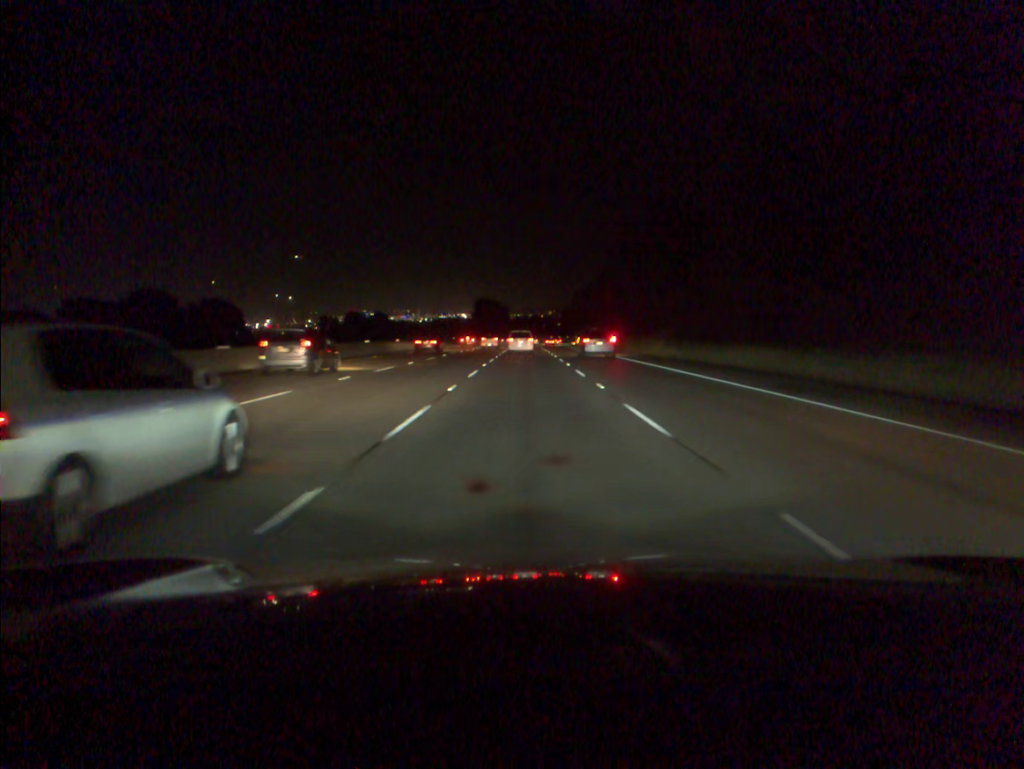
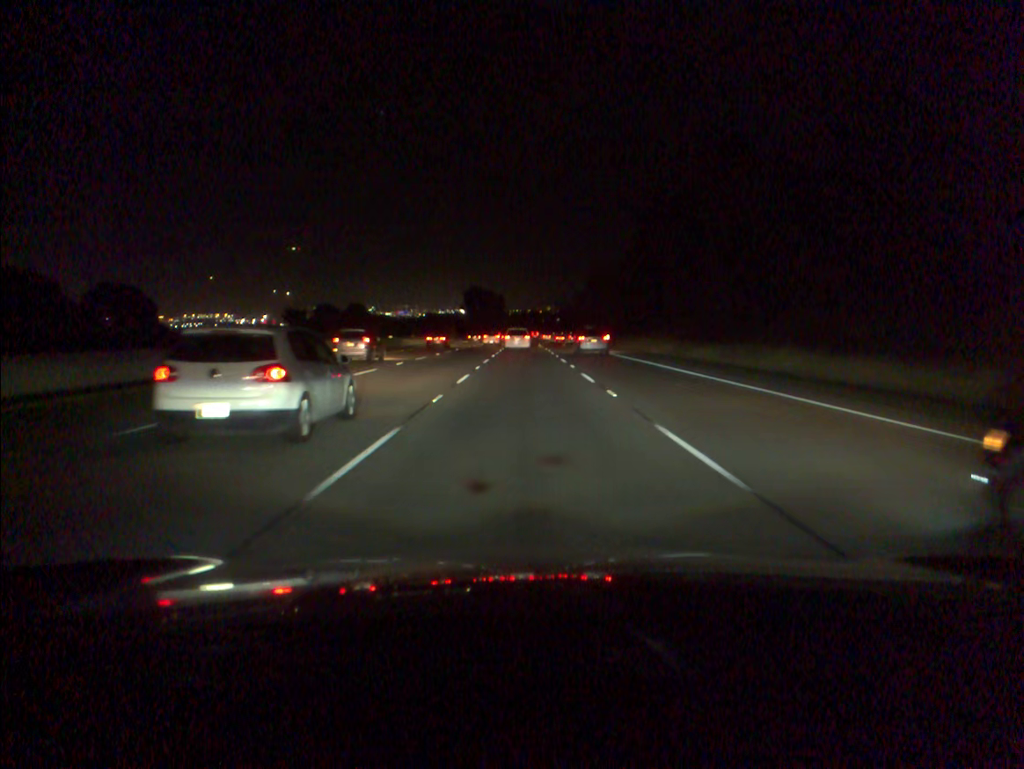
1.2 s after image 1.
(0.0, +32.7) m; 0°
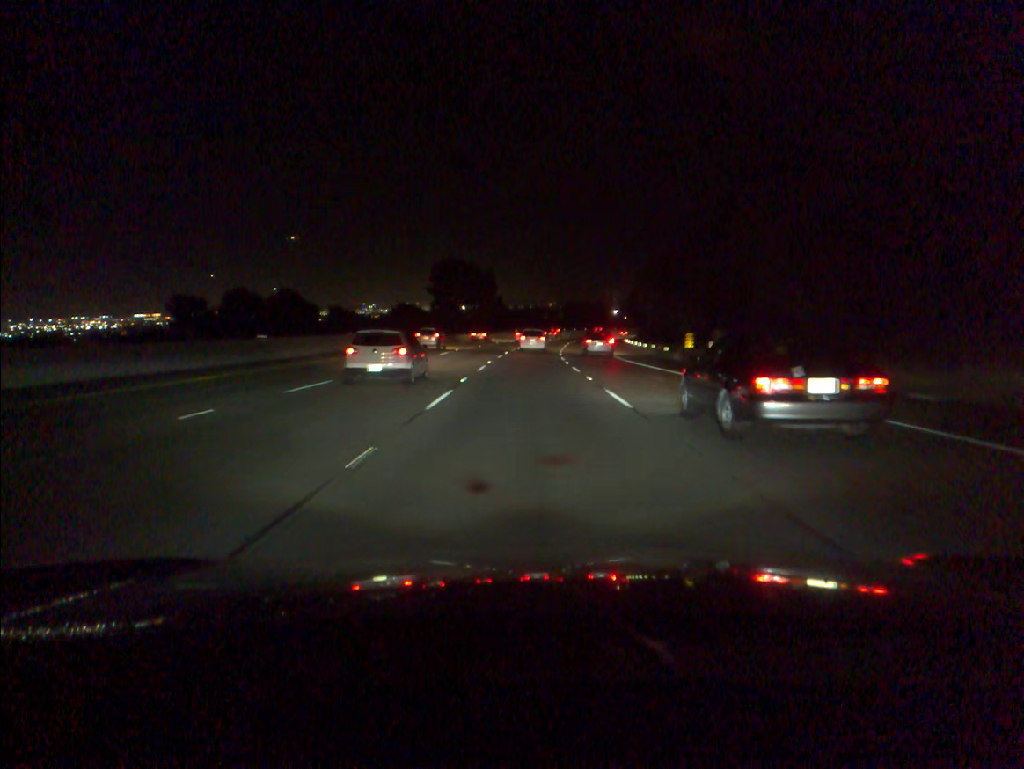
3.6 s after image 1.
(0.0, +65.5) m; 0°
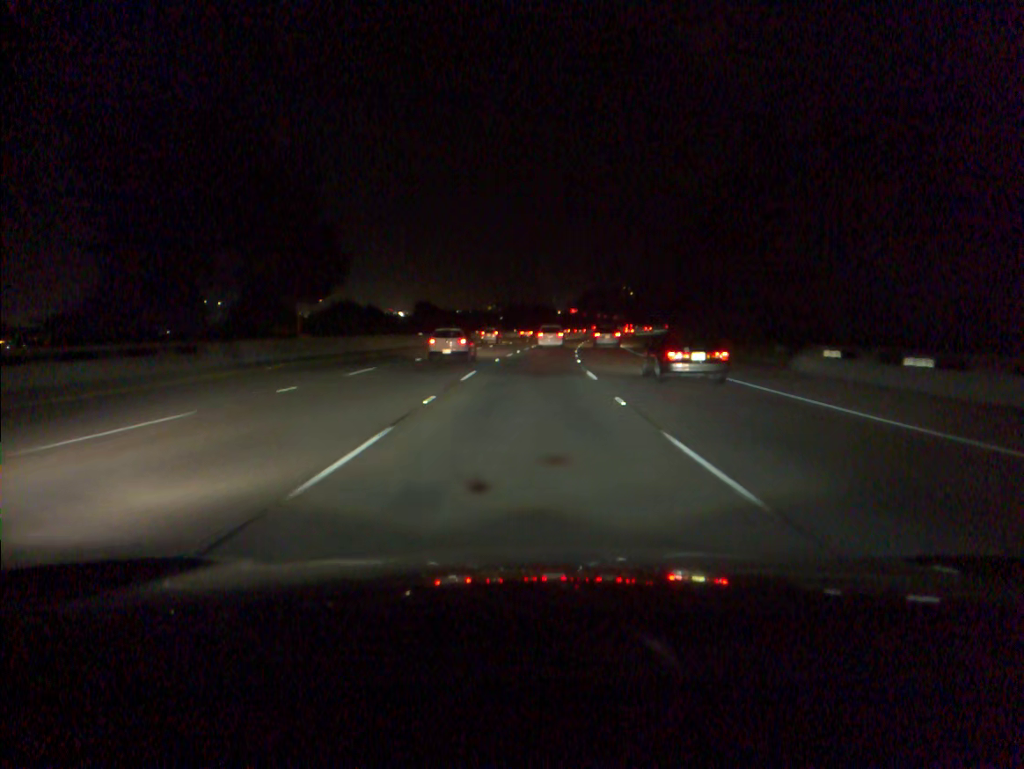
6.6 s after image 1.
(+2.3, +81.9) m; +4°
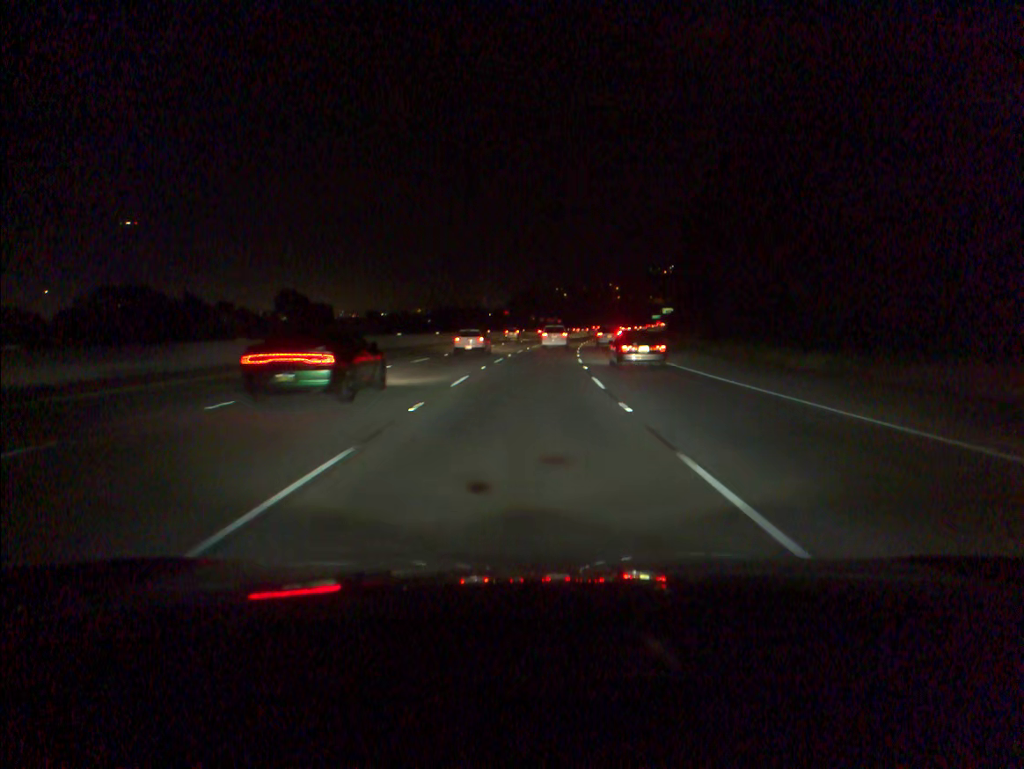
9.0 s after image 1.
(+2.8, +65.7) m; +5°
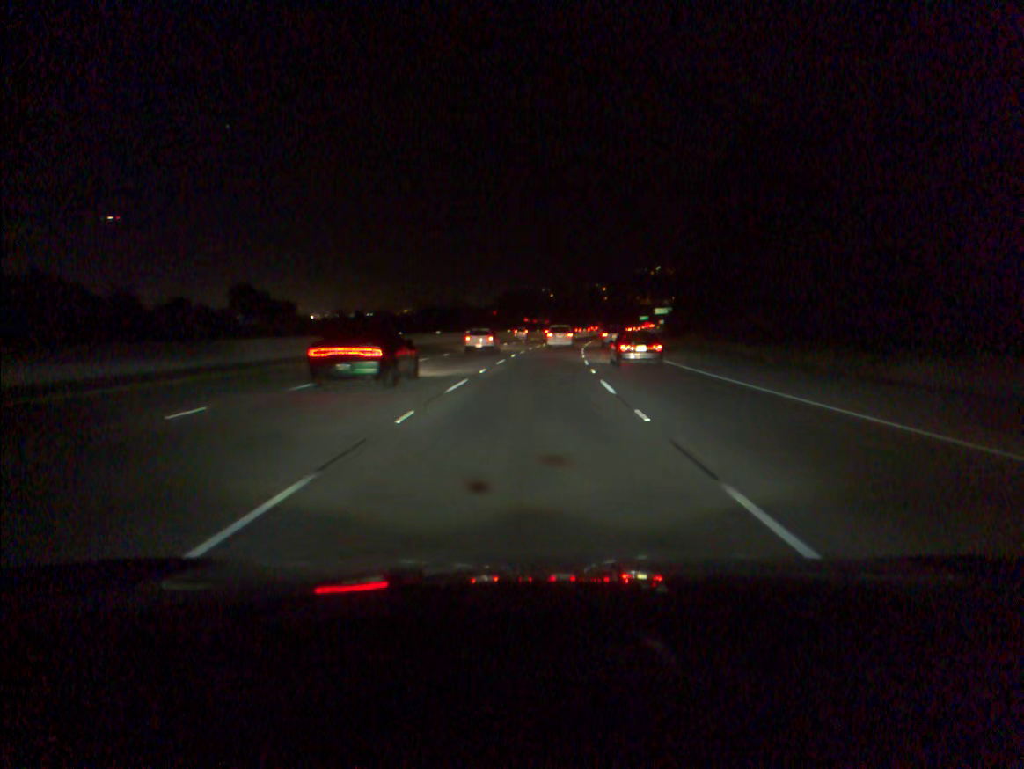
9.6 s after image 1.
(+0.1, +16.5) m; +1°
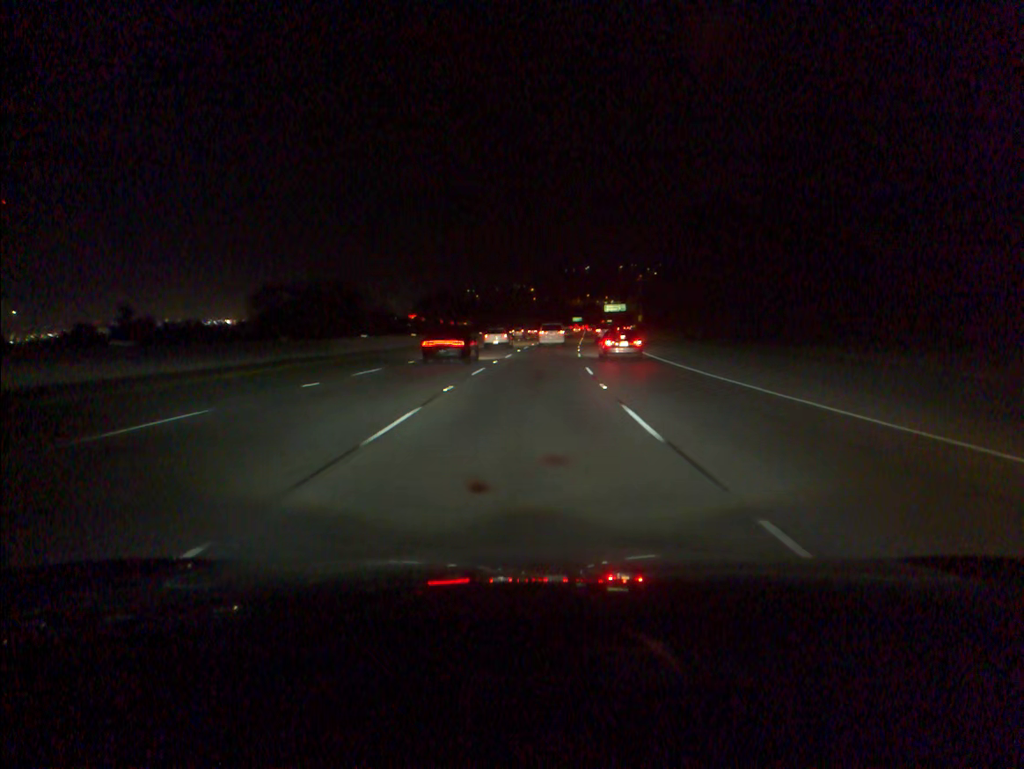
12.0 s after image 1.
(+3.3, +65.9) m; +5°
